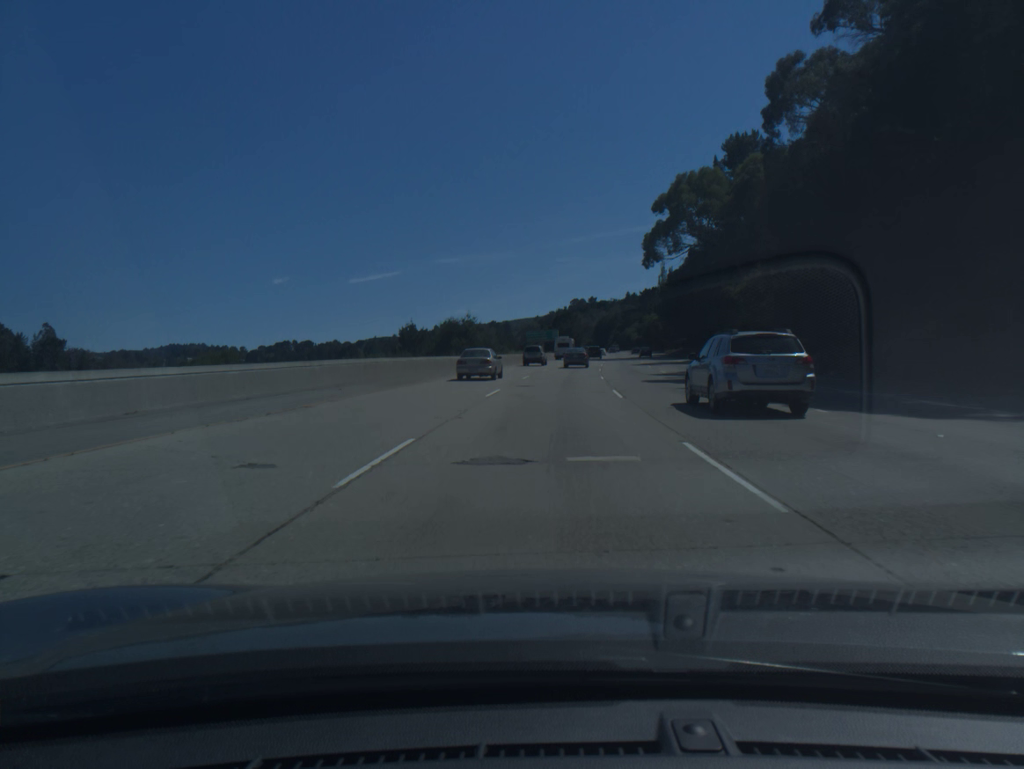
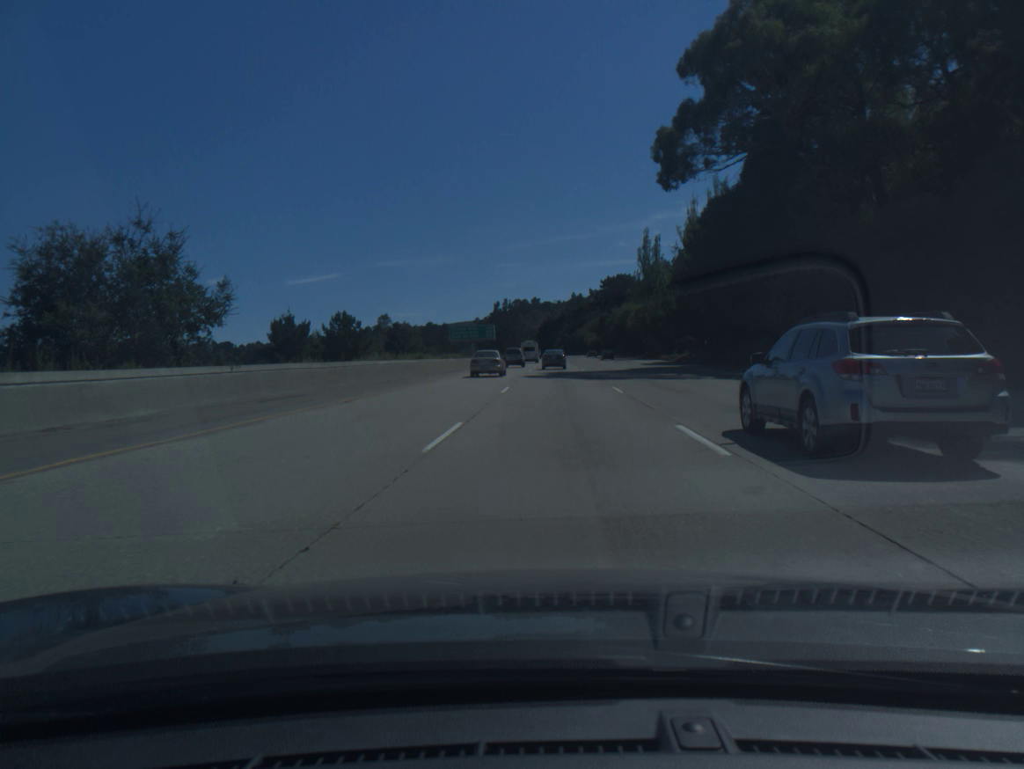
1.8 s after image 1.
(+2.2, +55.8) m; +4°
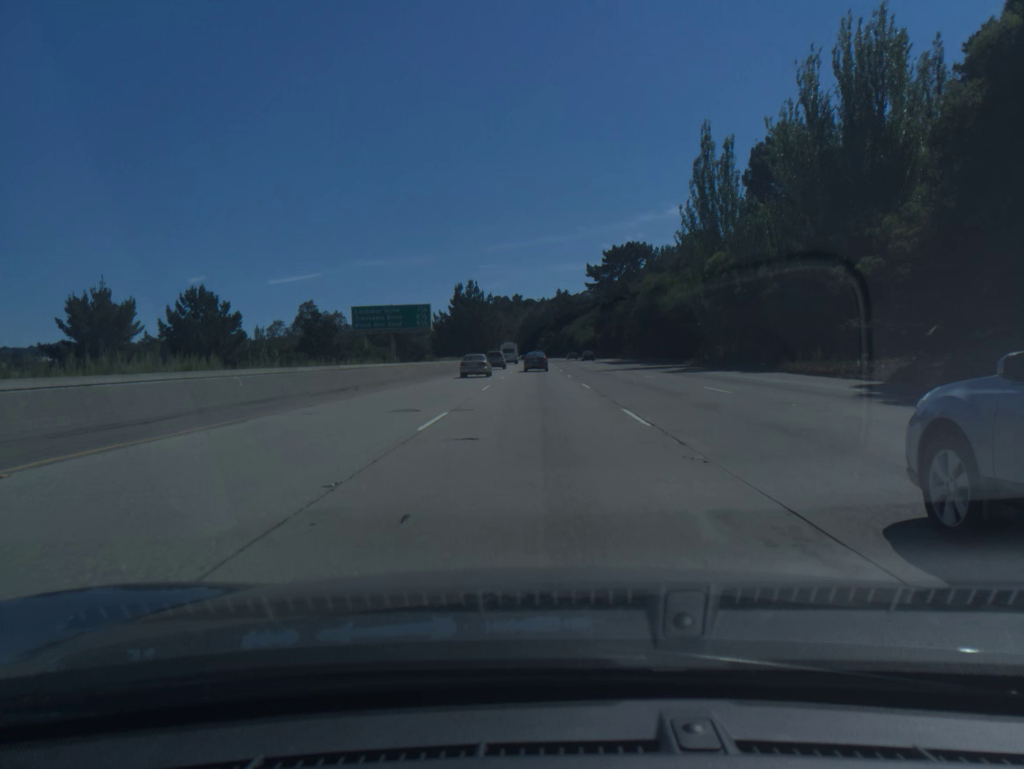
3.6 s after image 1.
(+1.1, +55.4) m; +1°
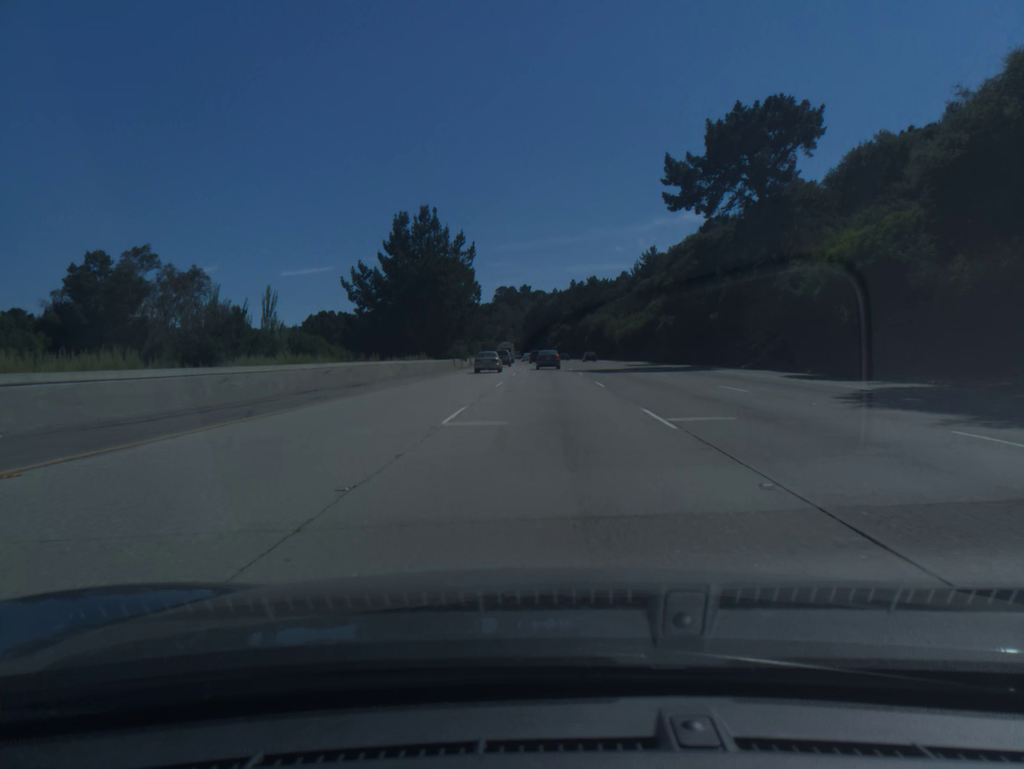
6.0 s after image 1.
(-0.7, +73.2) m; -1°
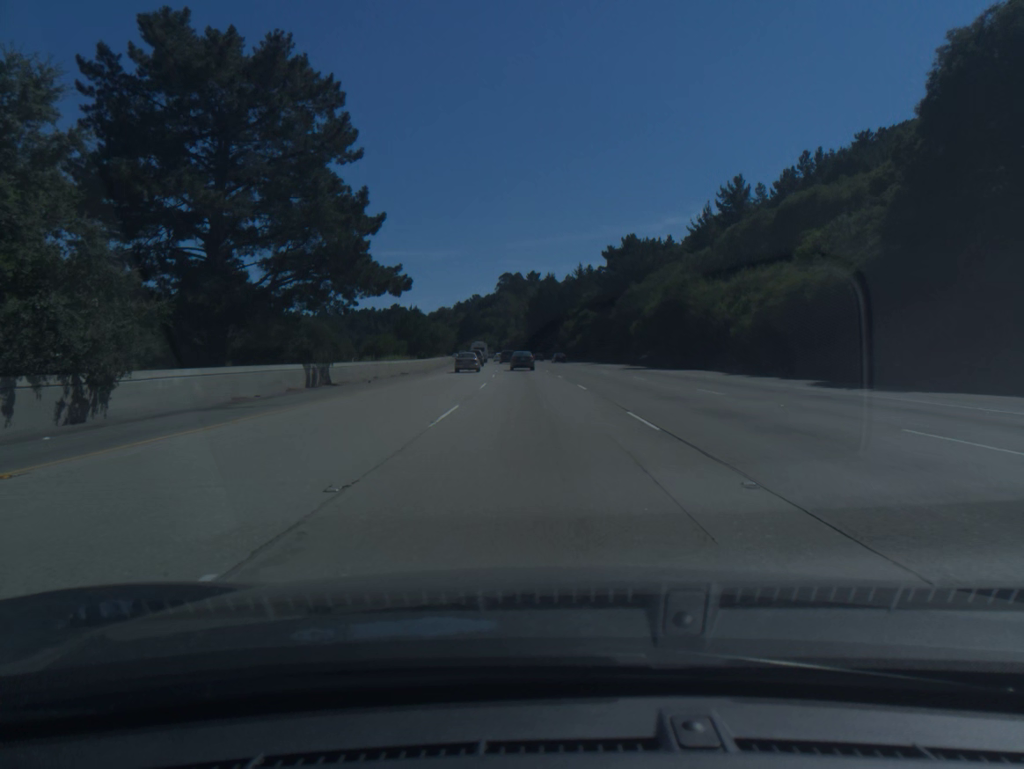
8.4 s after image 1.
(+0.1, +72.7) m; -1°
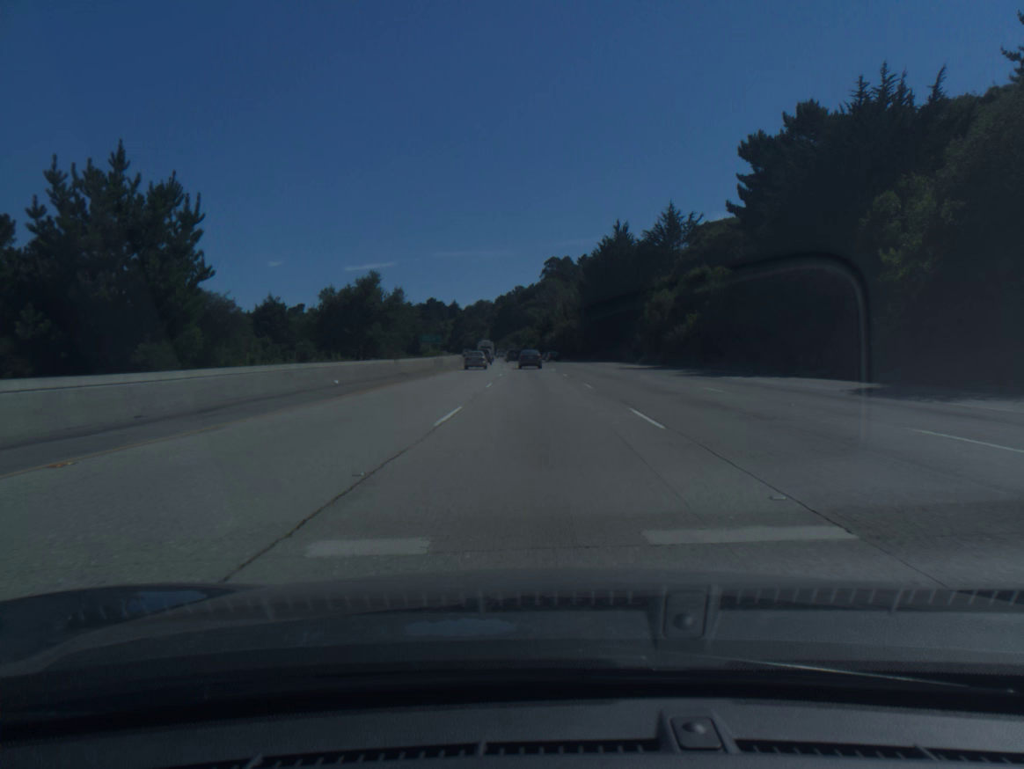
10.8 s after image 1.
(-2.4, +72.5) m; -4°
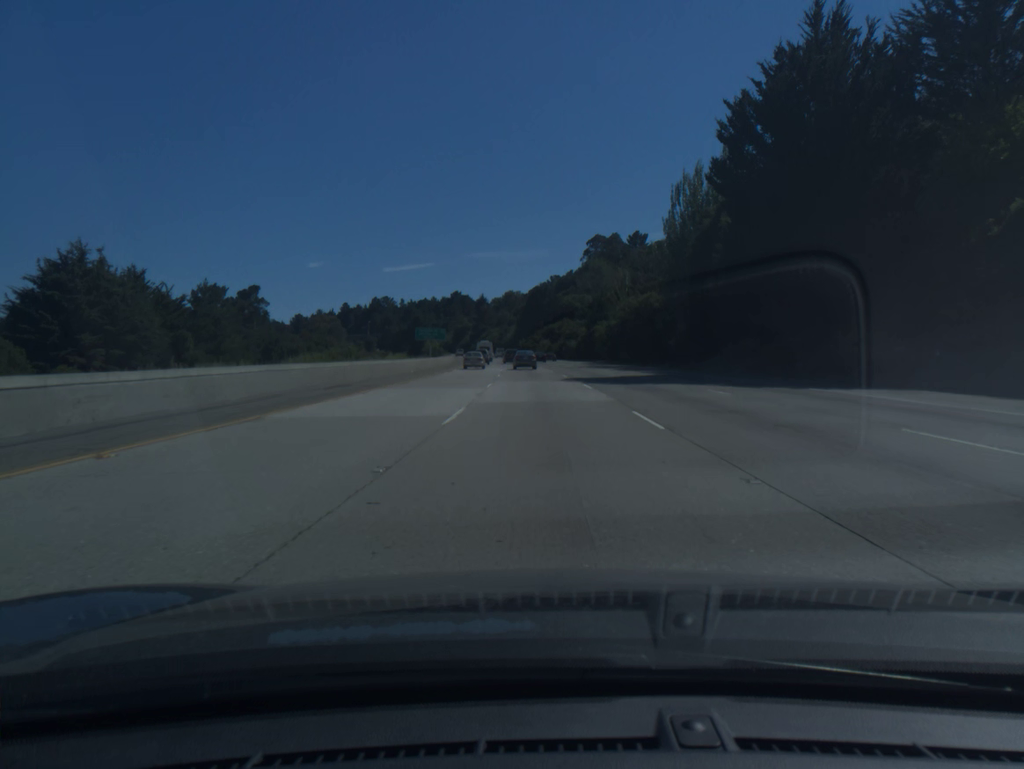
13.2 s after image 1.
(-1.7, +72.4) m; -3°
